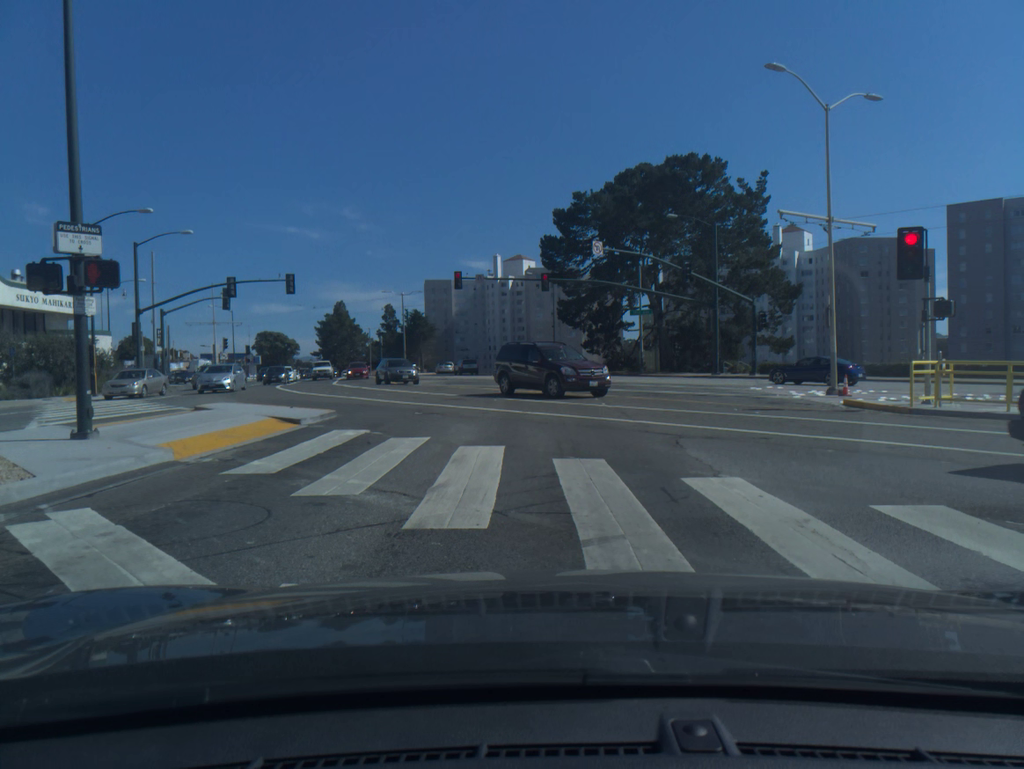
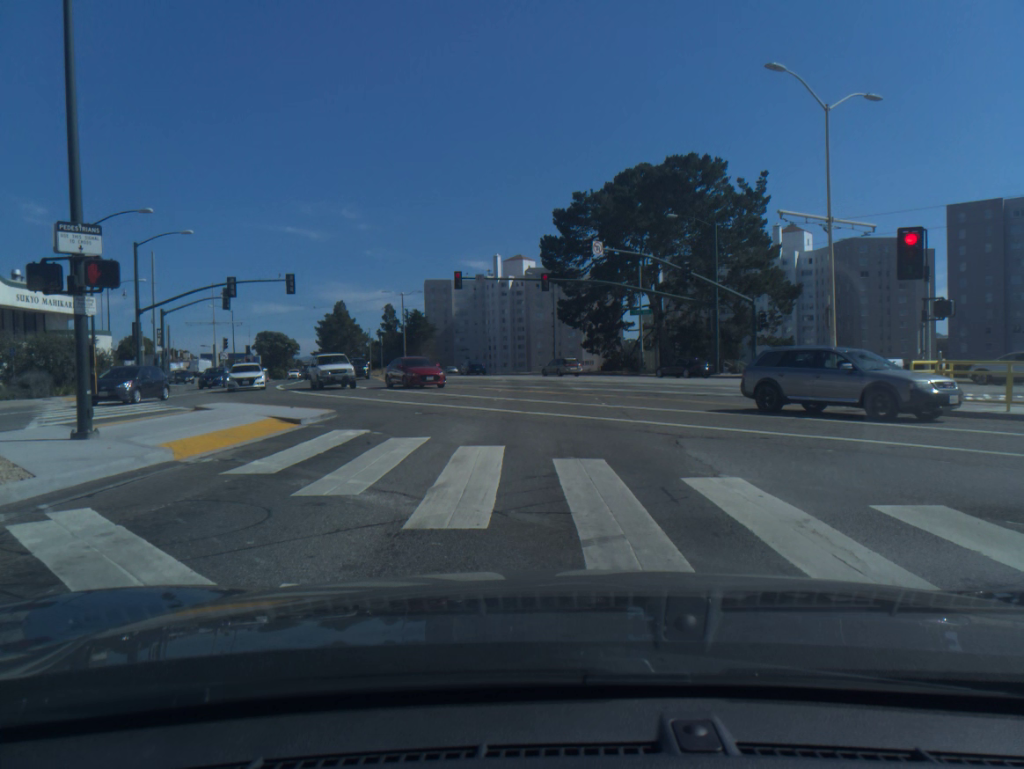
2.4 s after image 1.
(0.0, 0.0) m; 0°
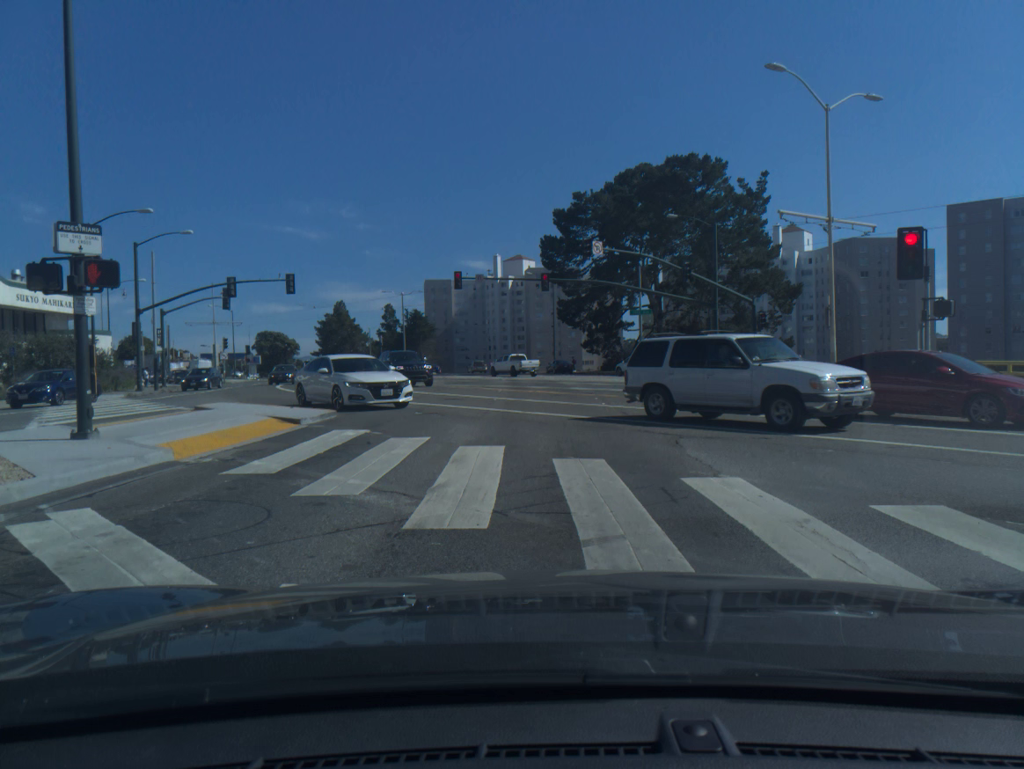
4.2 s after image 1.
(0.0, 0.0) m; 0°
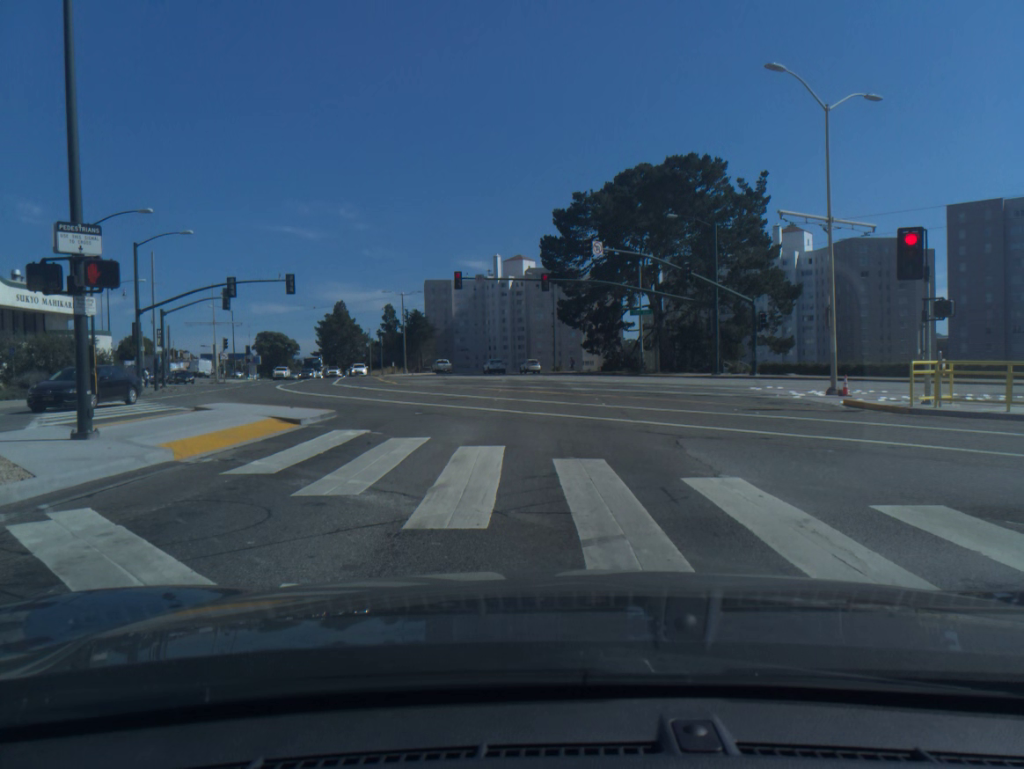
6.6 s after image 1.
(0.0, 0.0) m; 0°
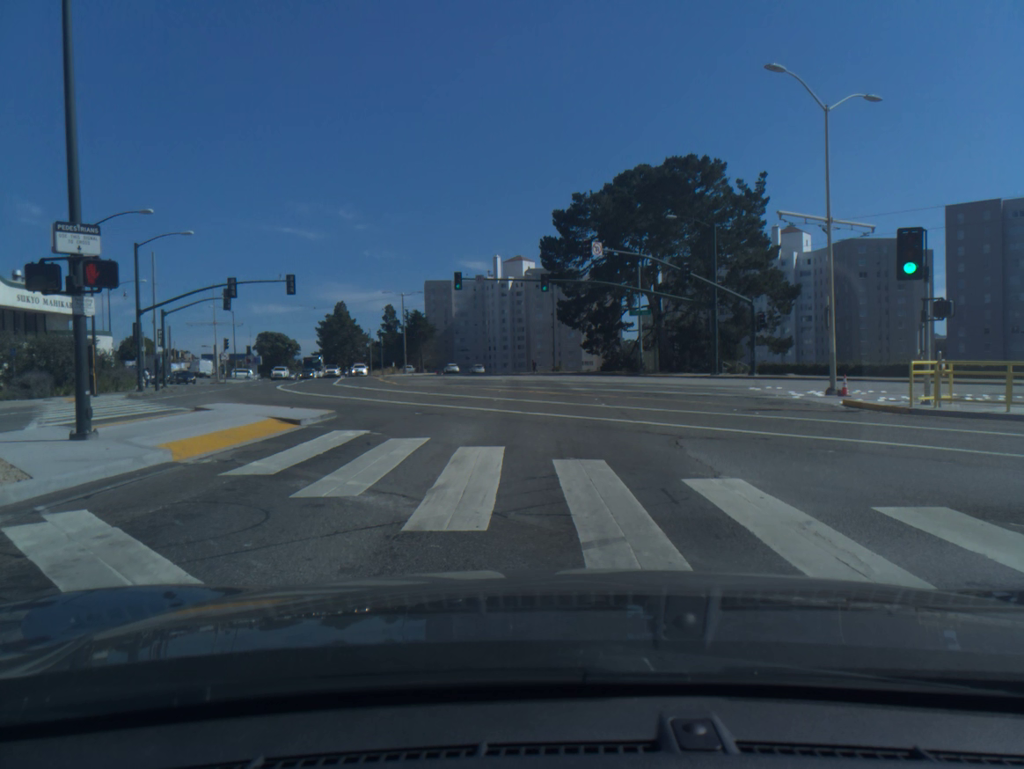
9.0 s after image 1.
(0.0, 0.0) m; 0°
